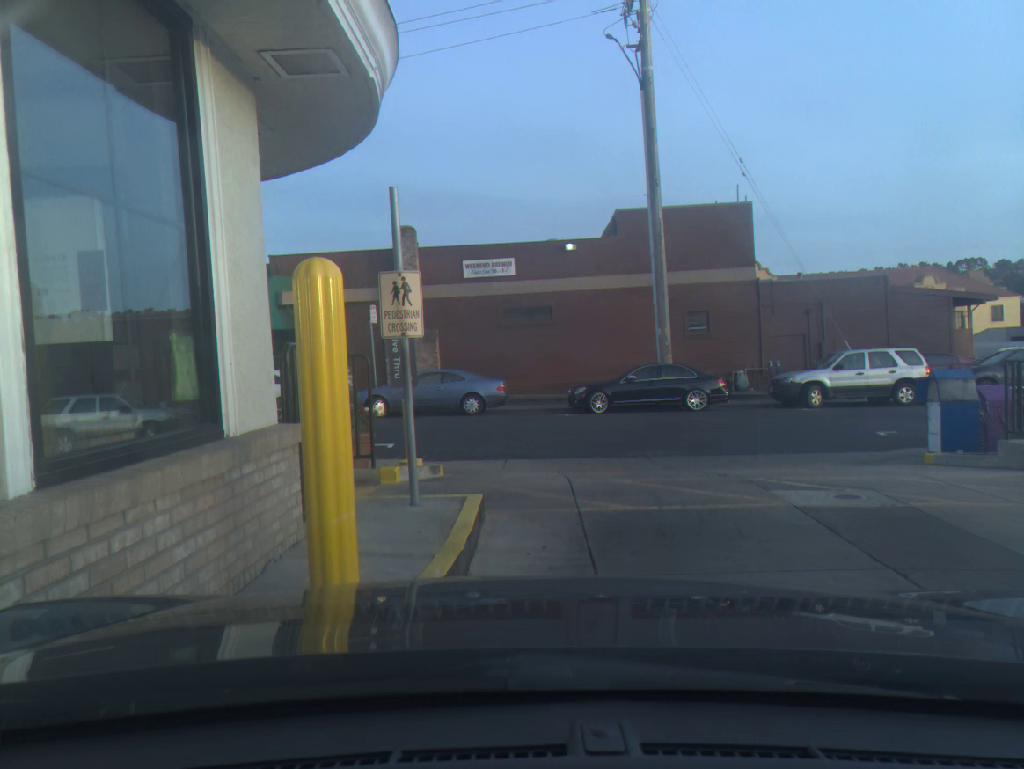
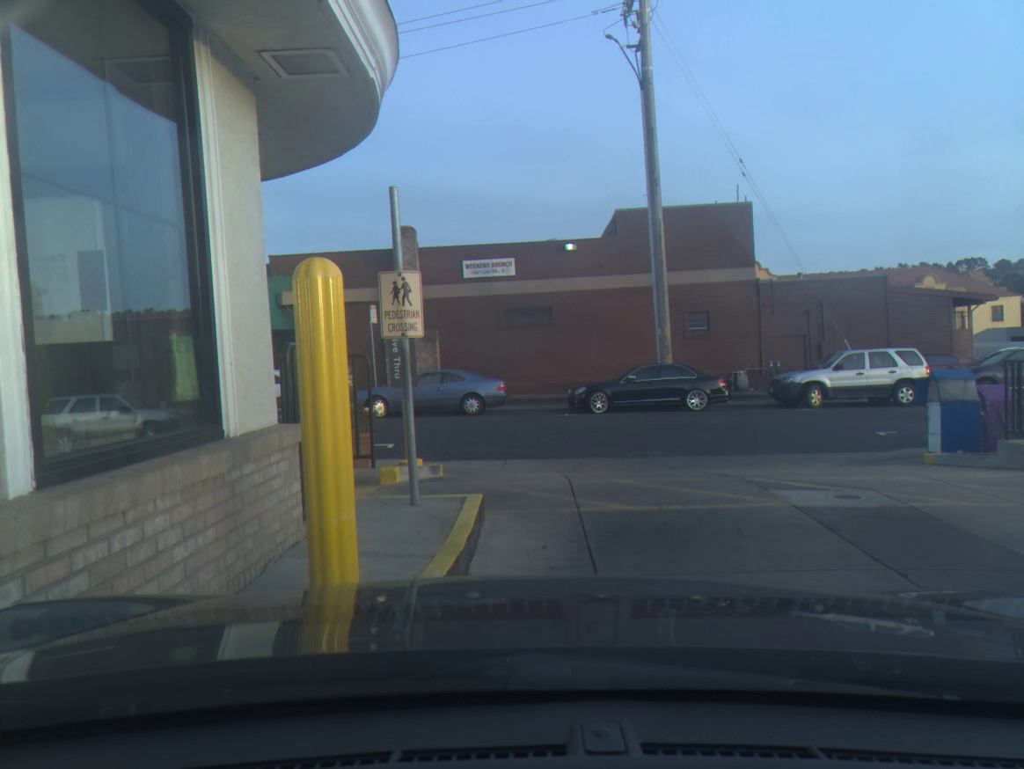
(0.0, 0.0) m; 0°
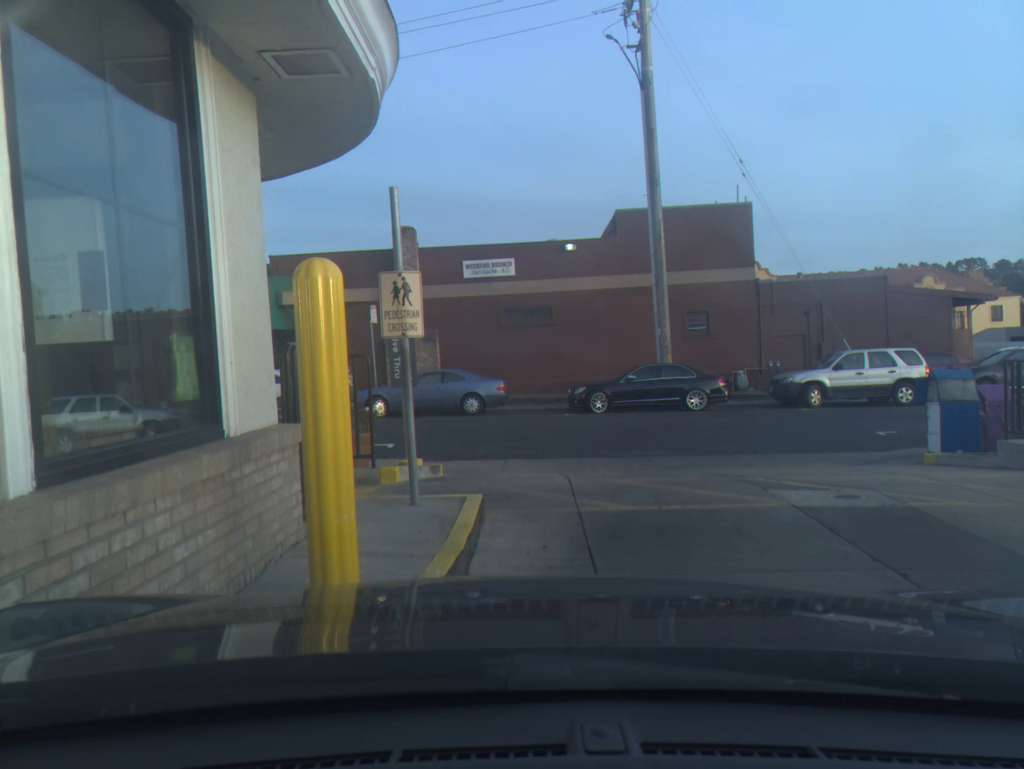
(0.0, 0.0) m; 0°
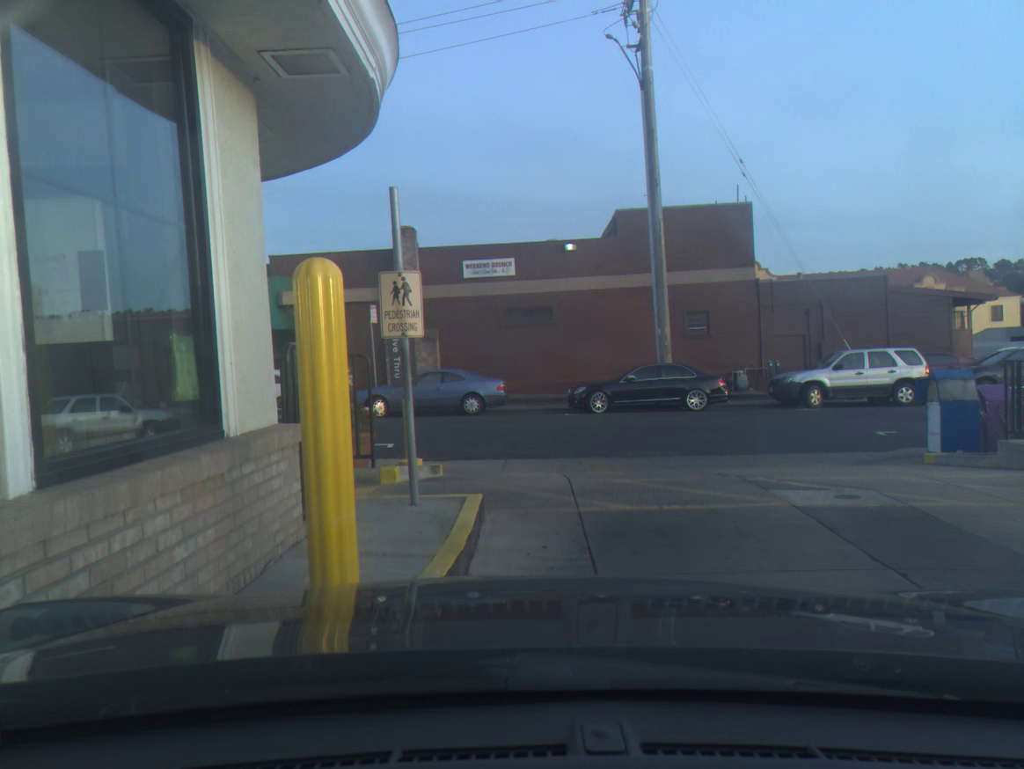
(0.0, 0.0) m; 0°
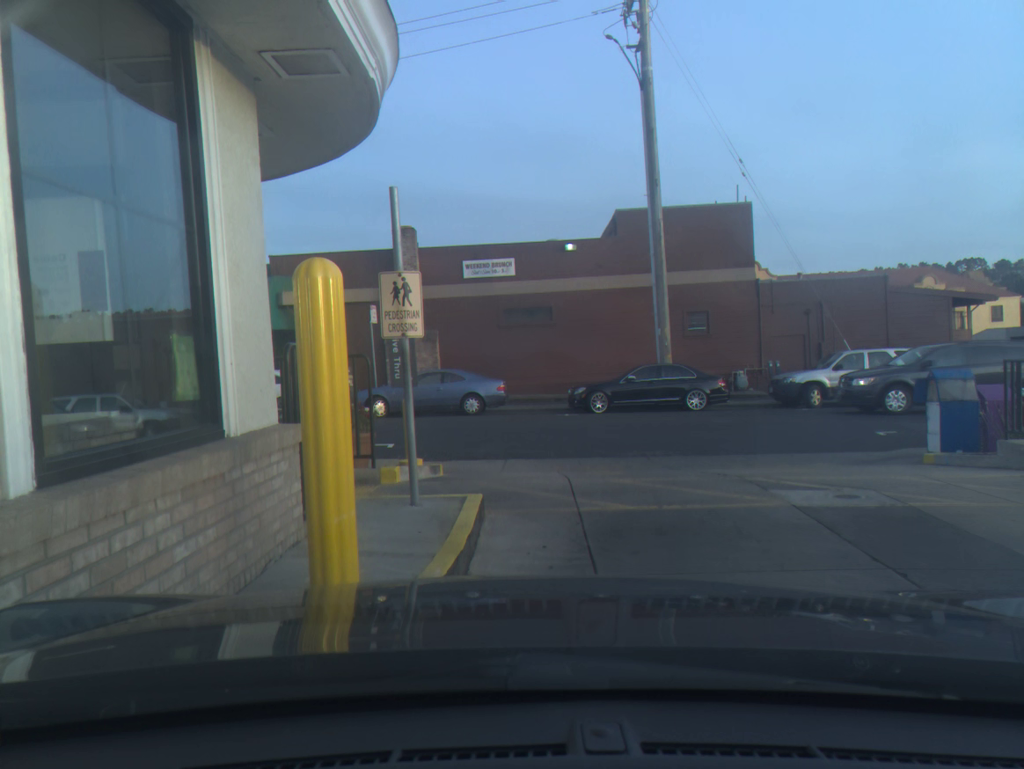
(+0.1, 0.0) m; 0°
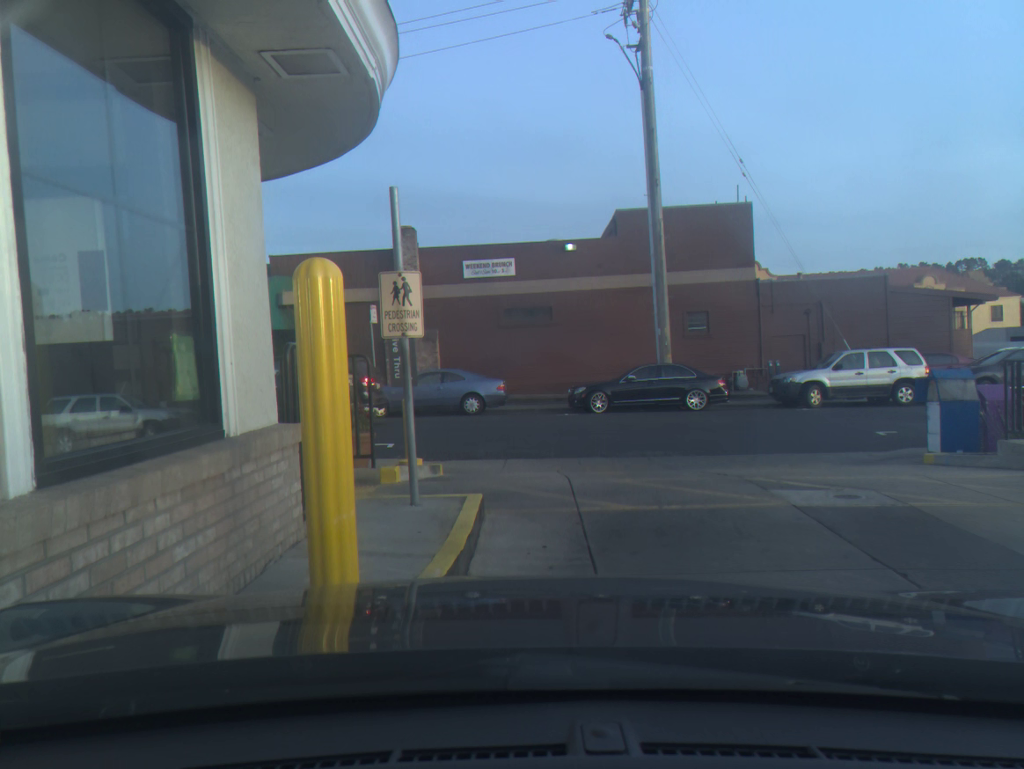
(0.0, 0.0) m; 0°
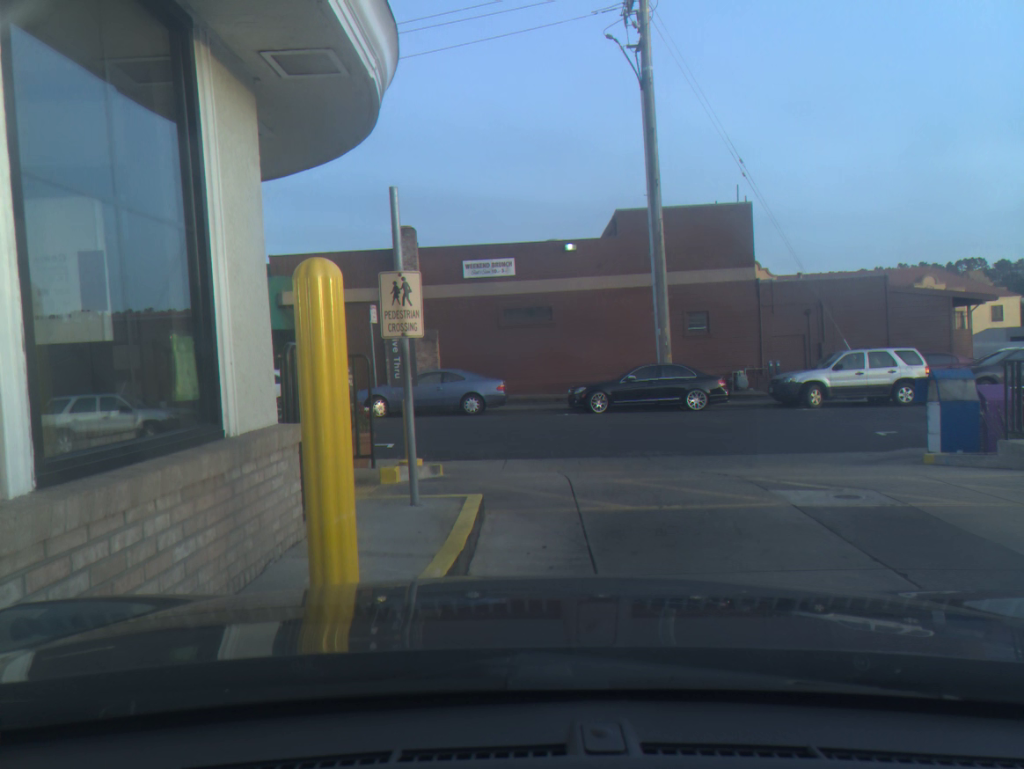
(-0.1, 0.0) m; 0°
